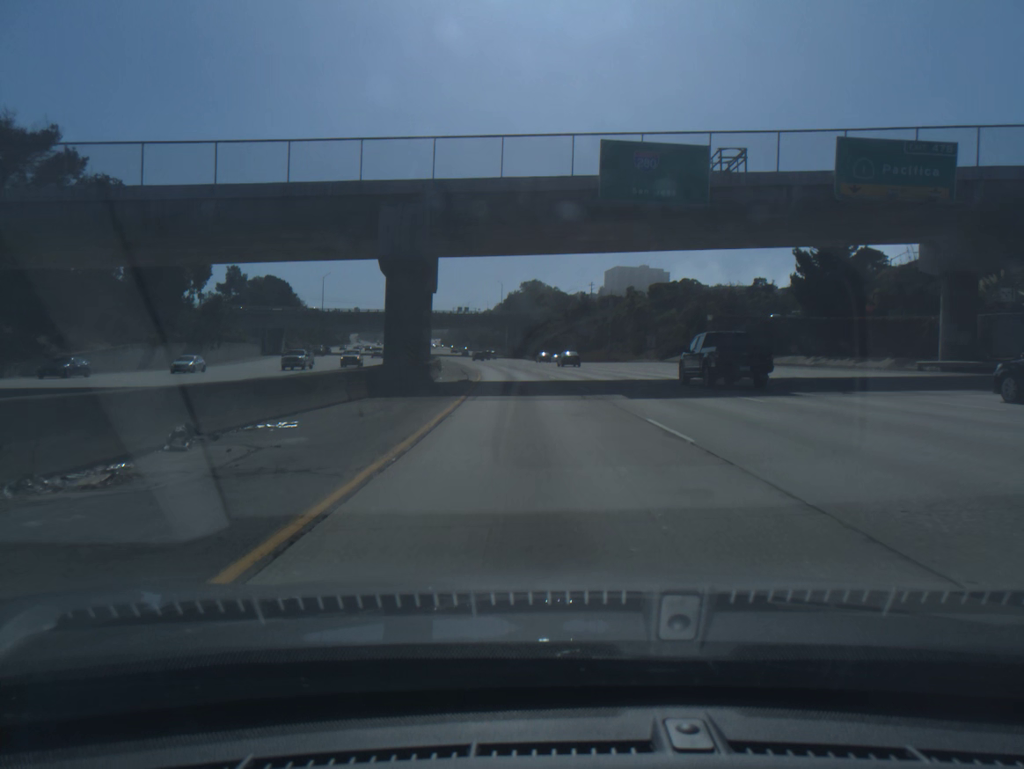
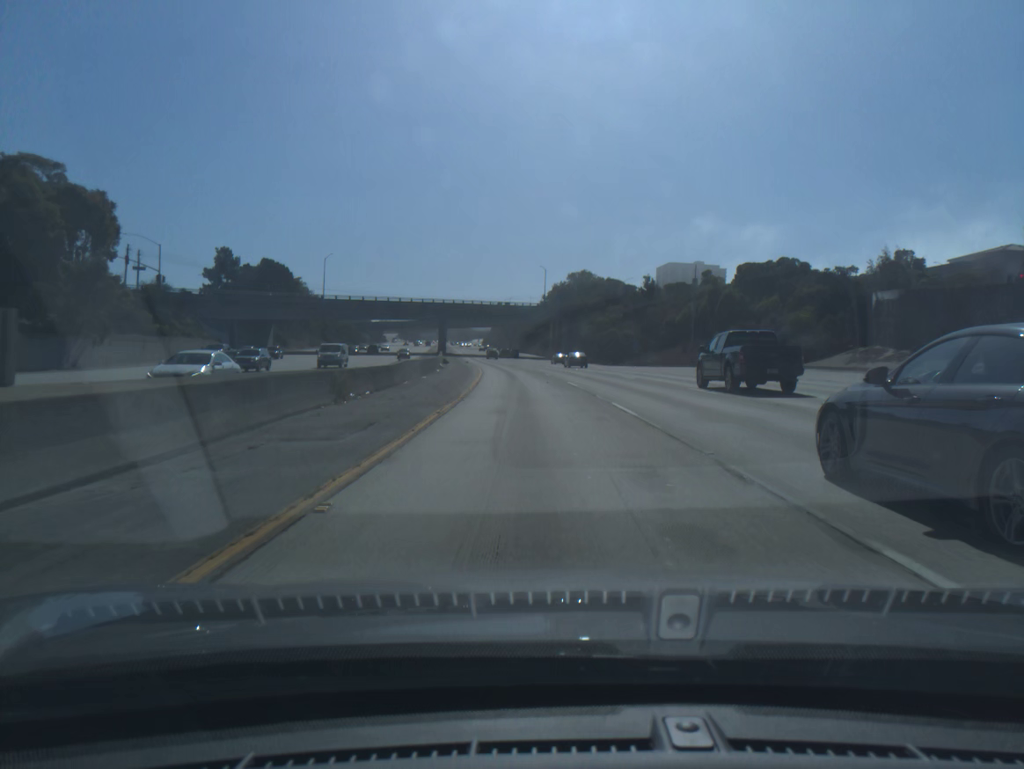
(-1.0, +38.8) m; -3°
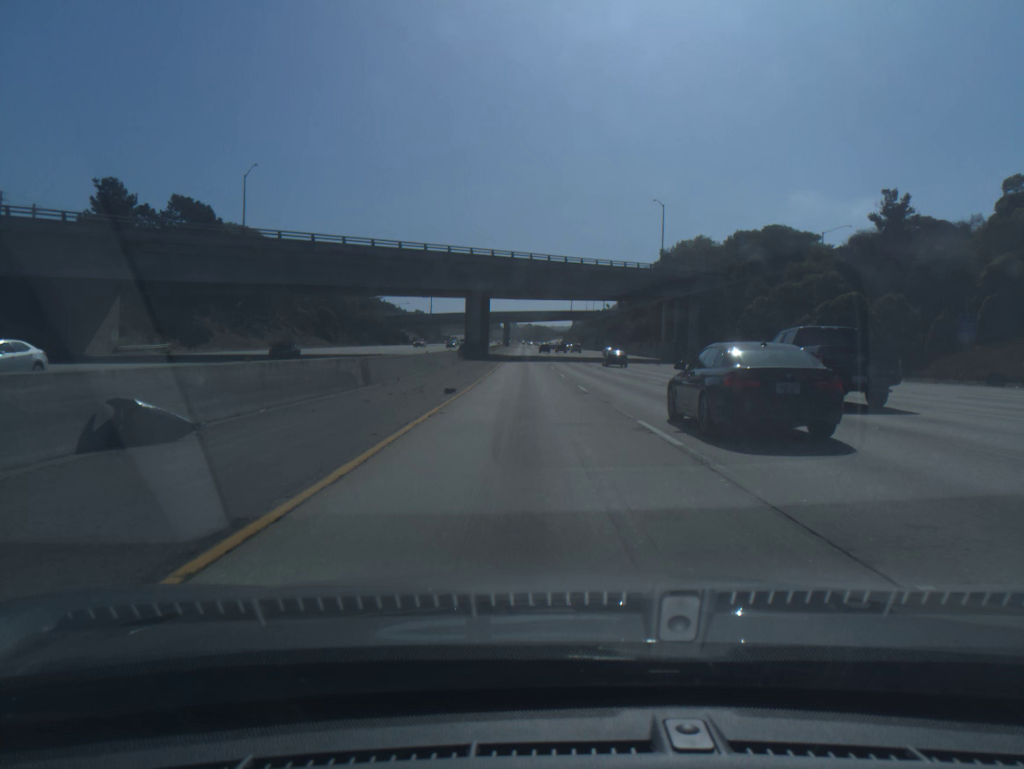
(-3.9, +77.9) m; -6°
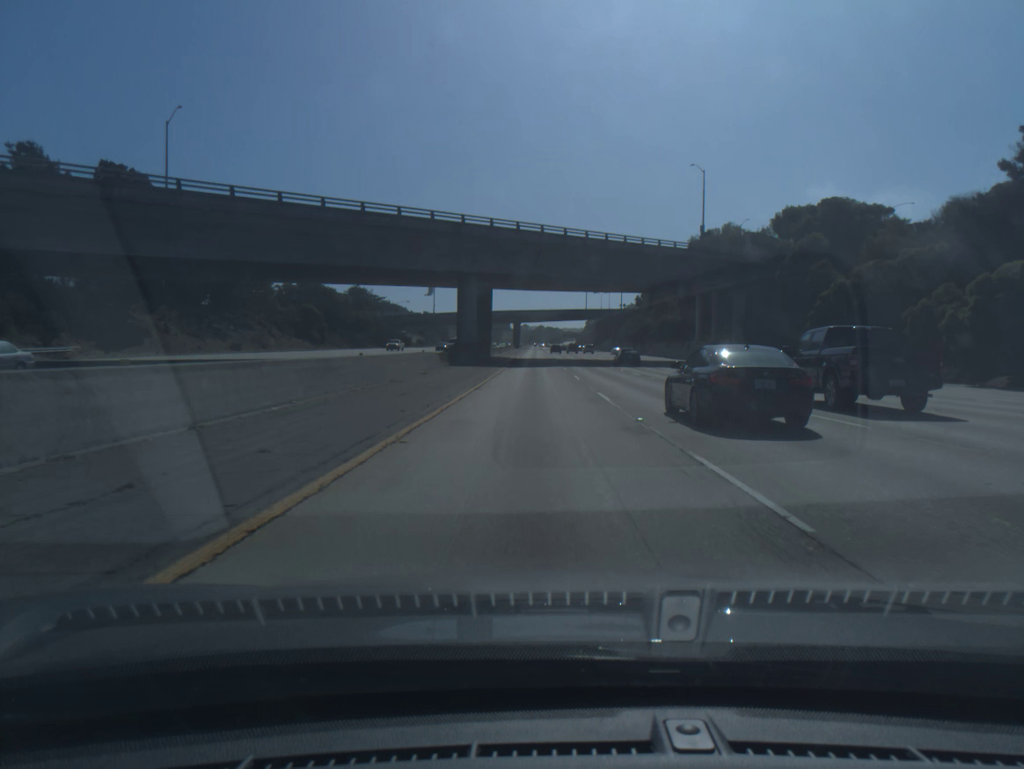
(-0.2, +19.5) m; -1°
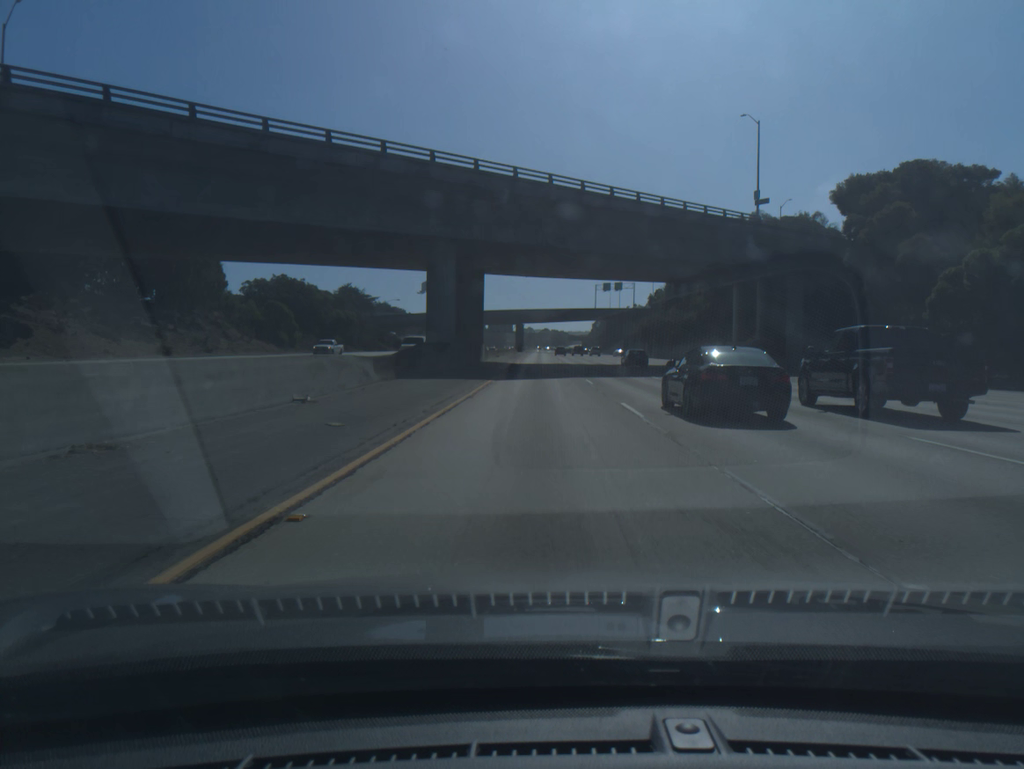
(-0.1, +19.5) m; 0°
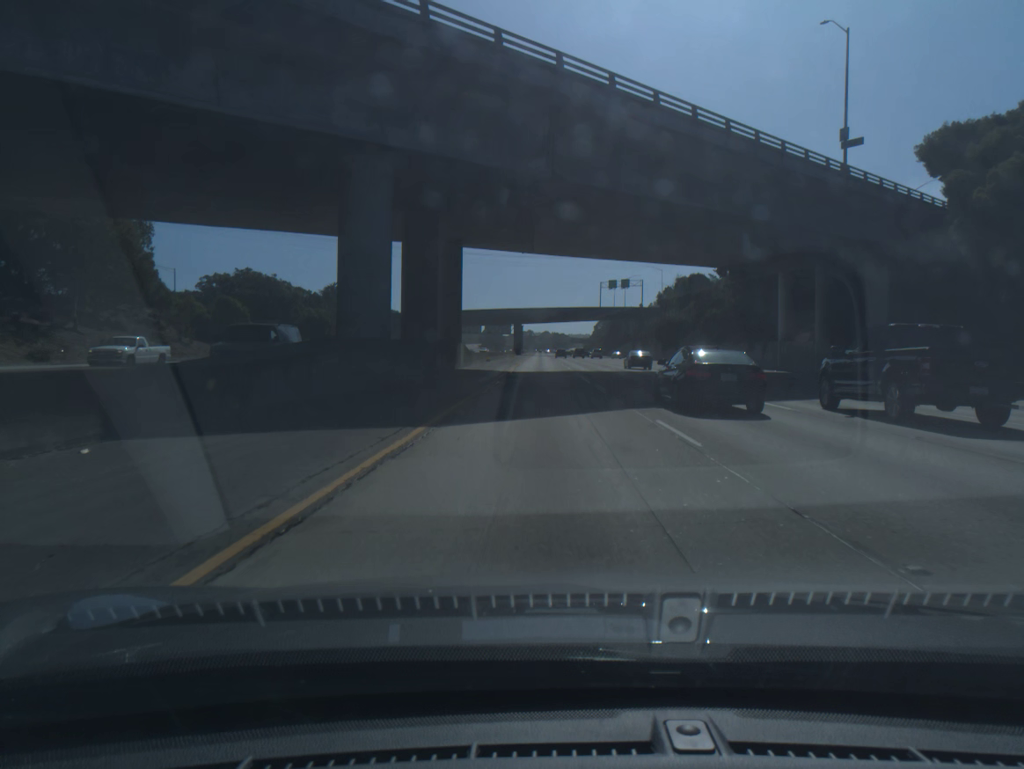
(0.0, +19.4) m; 0°
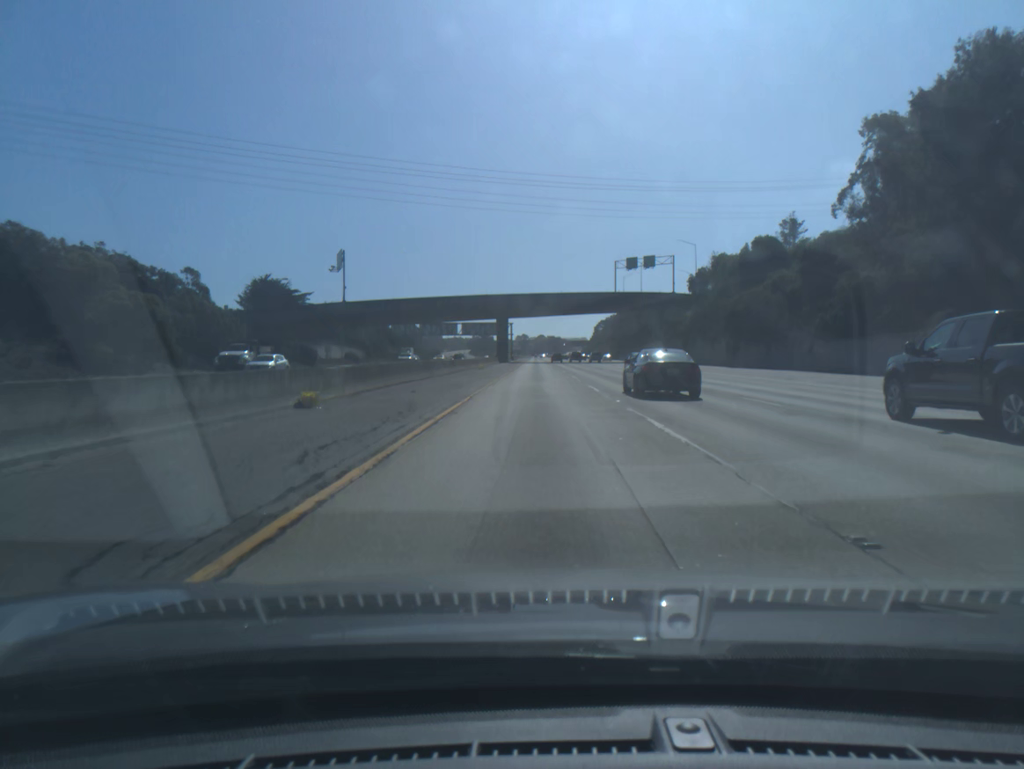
(+0.3, +58.1) m; 0°
